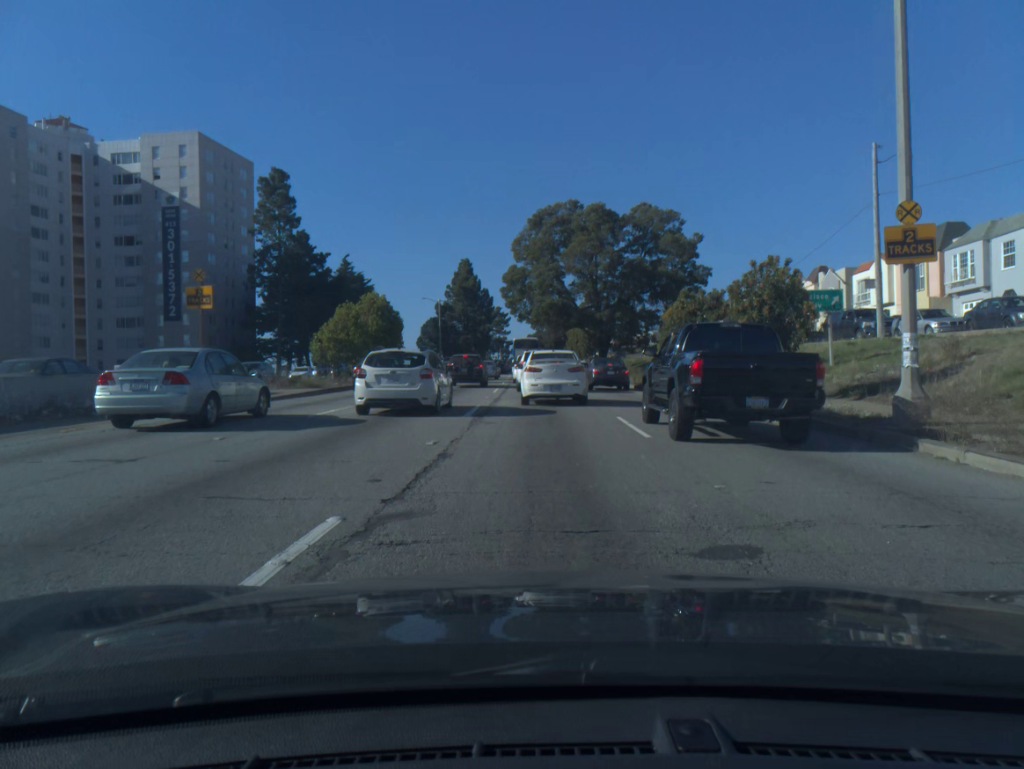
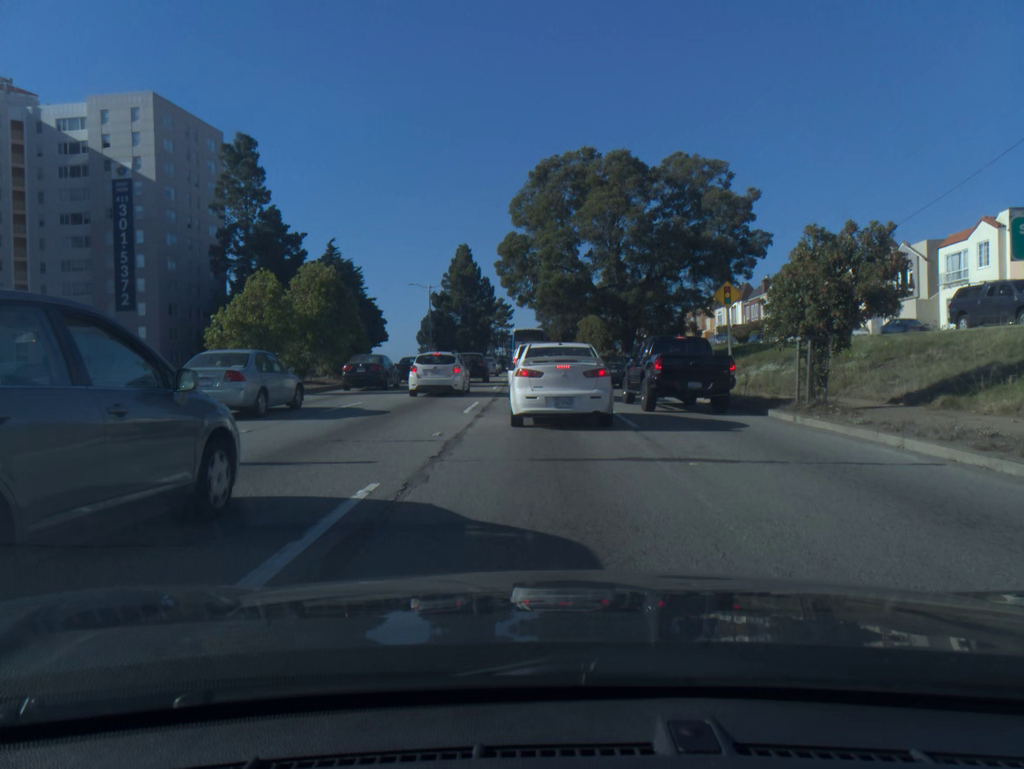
(0.0, +13.5) m; 0°
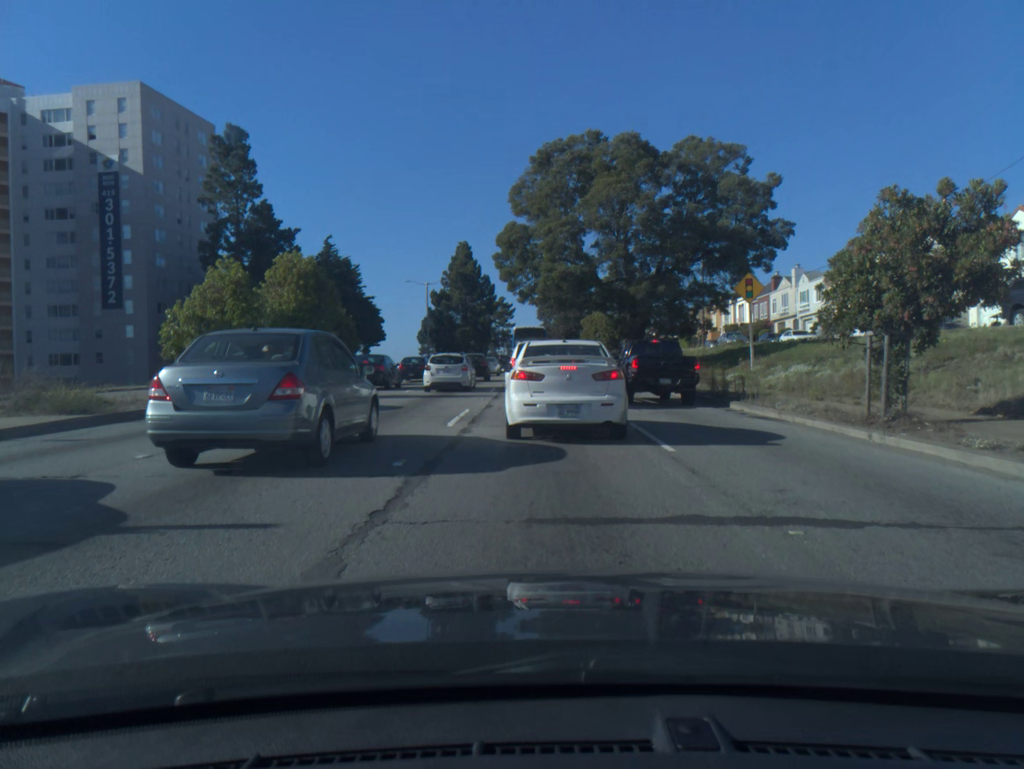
(0.0, +3.5) m; 0°
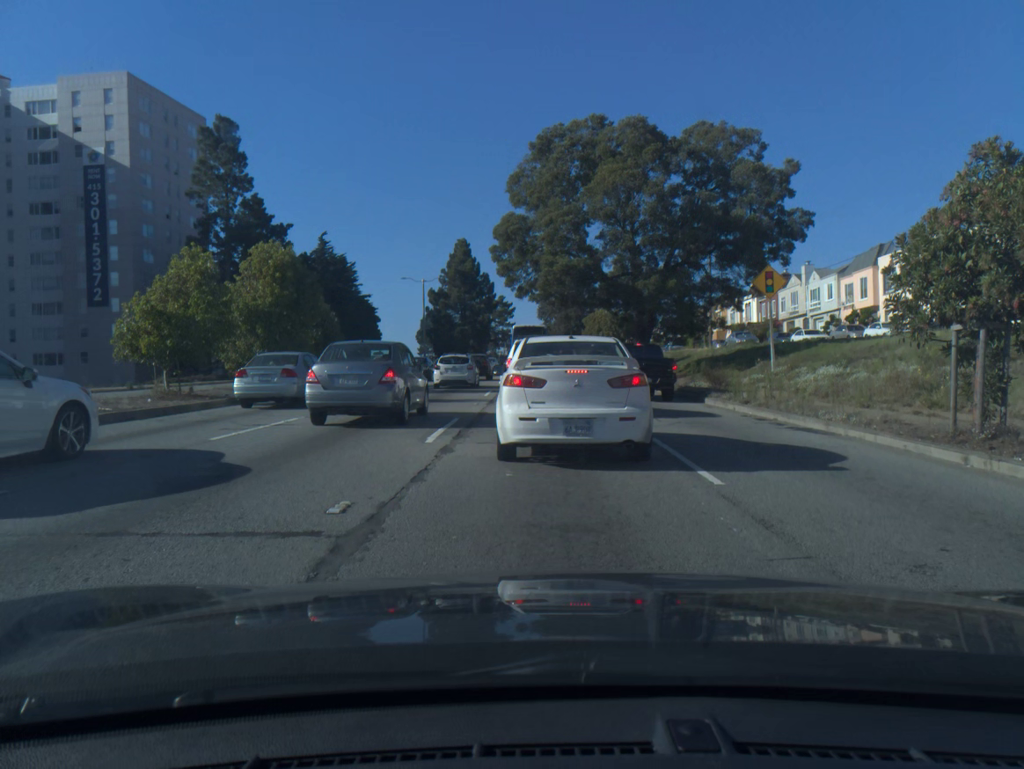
(0.0, +2.6) m; 0°
